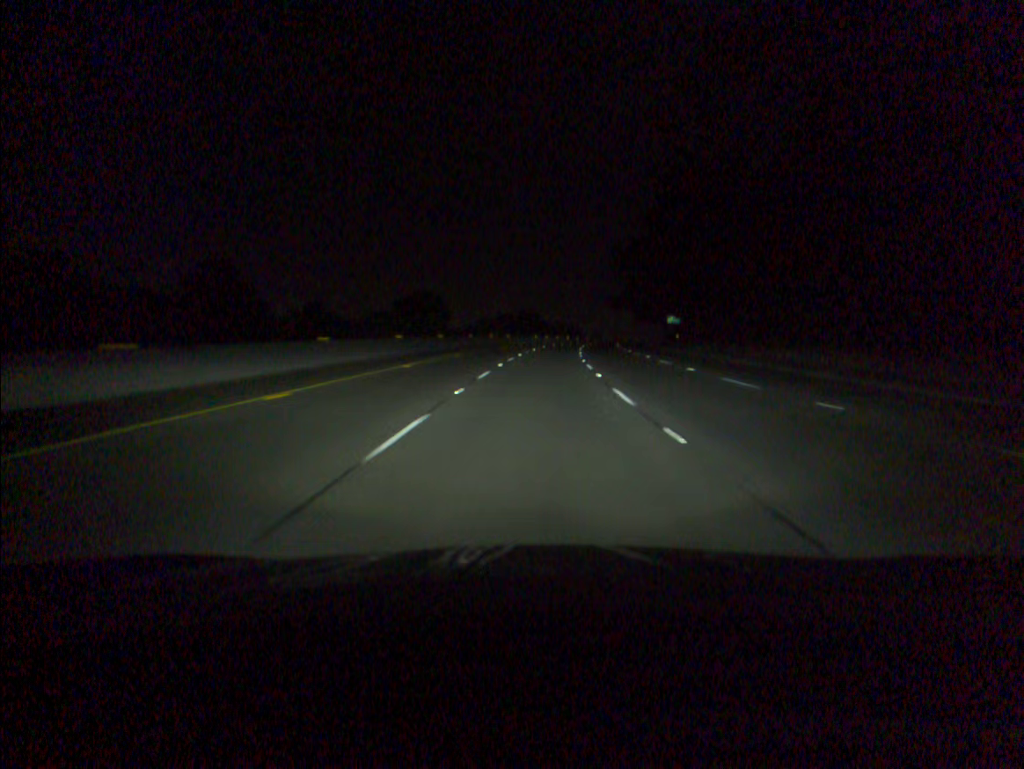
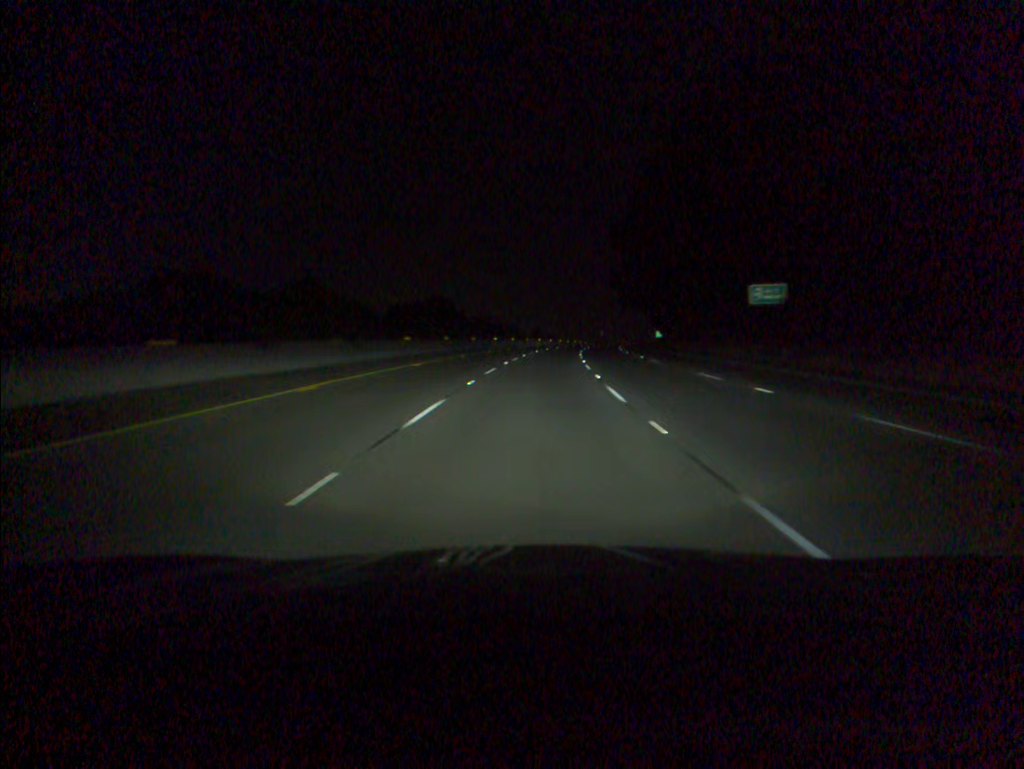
(+3.9, +84.5) m; +5°
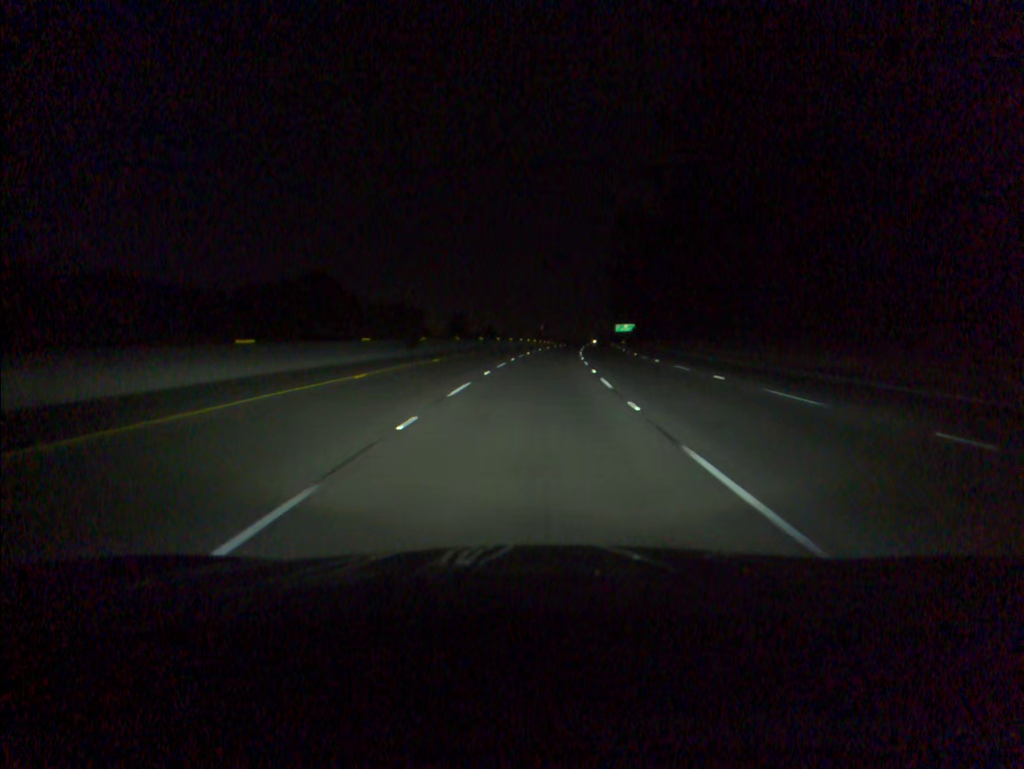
(+2.5, +67.7) m; +4°
